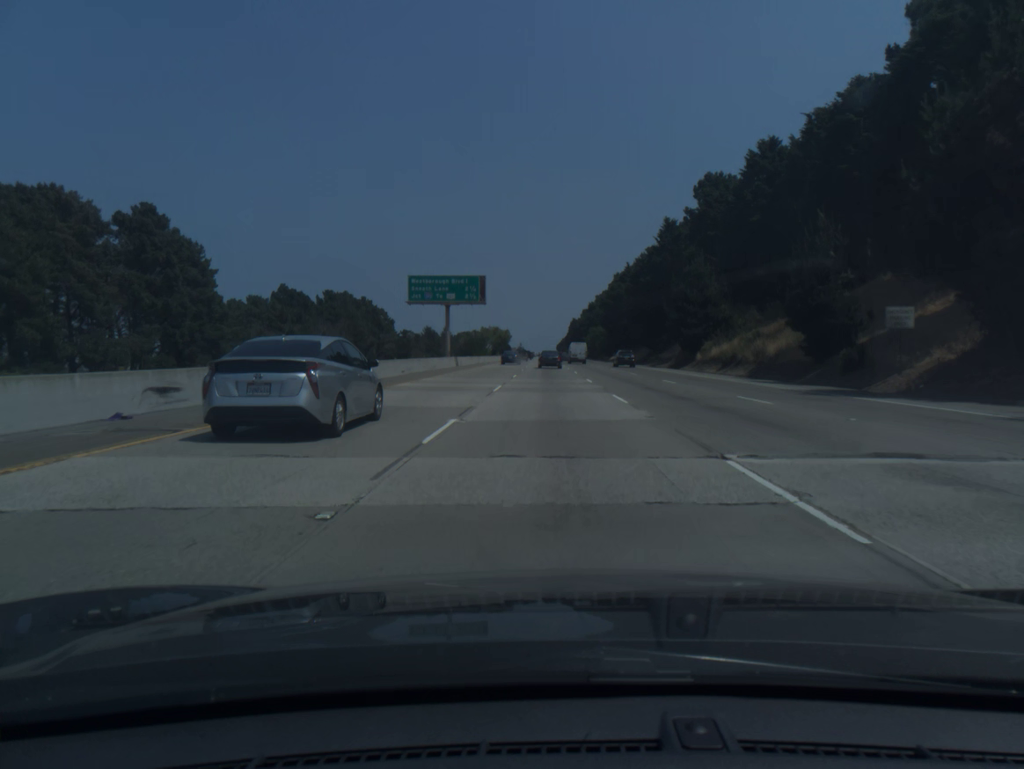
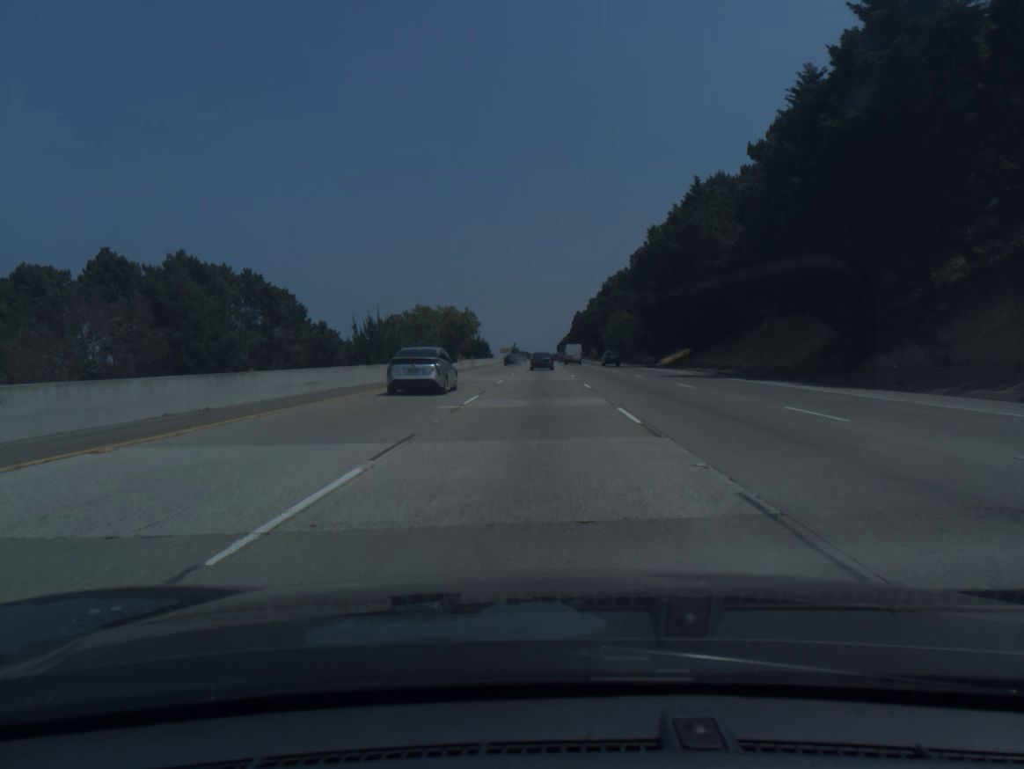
(+0.4, +79.1) m; 0°
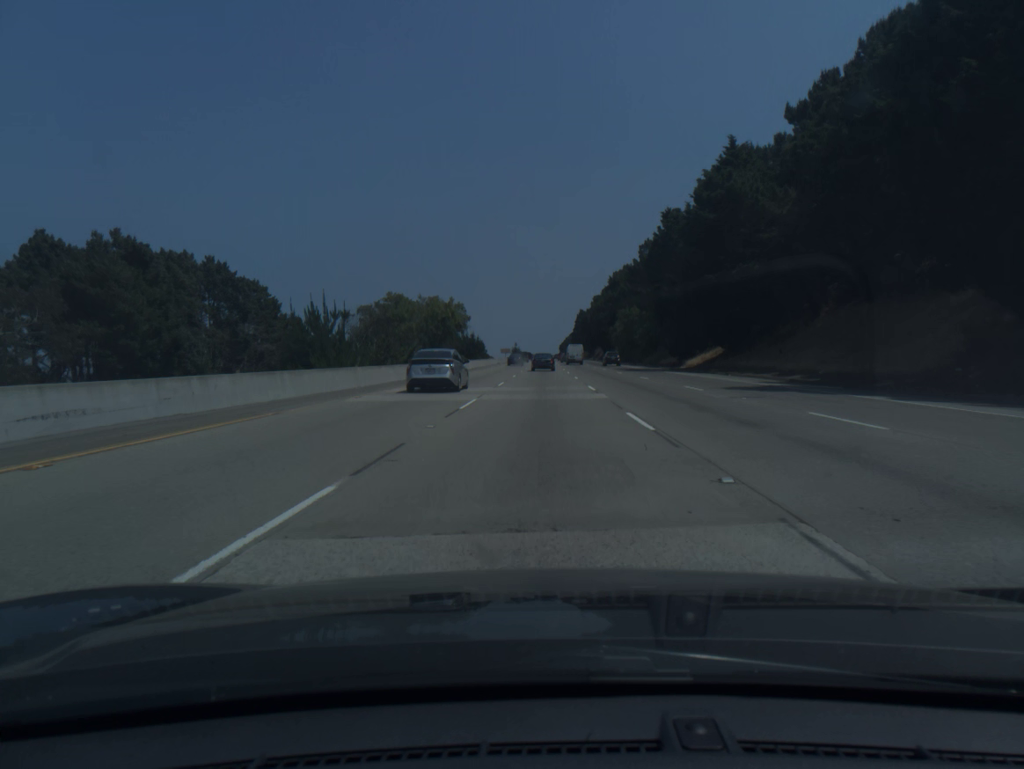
(0.0, +15.9) m; 0°
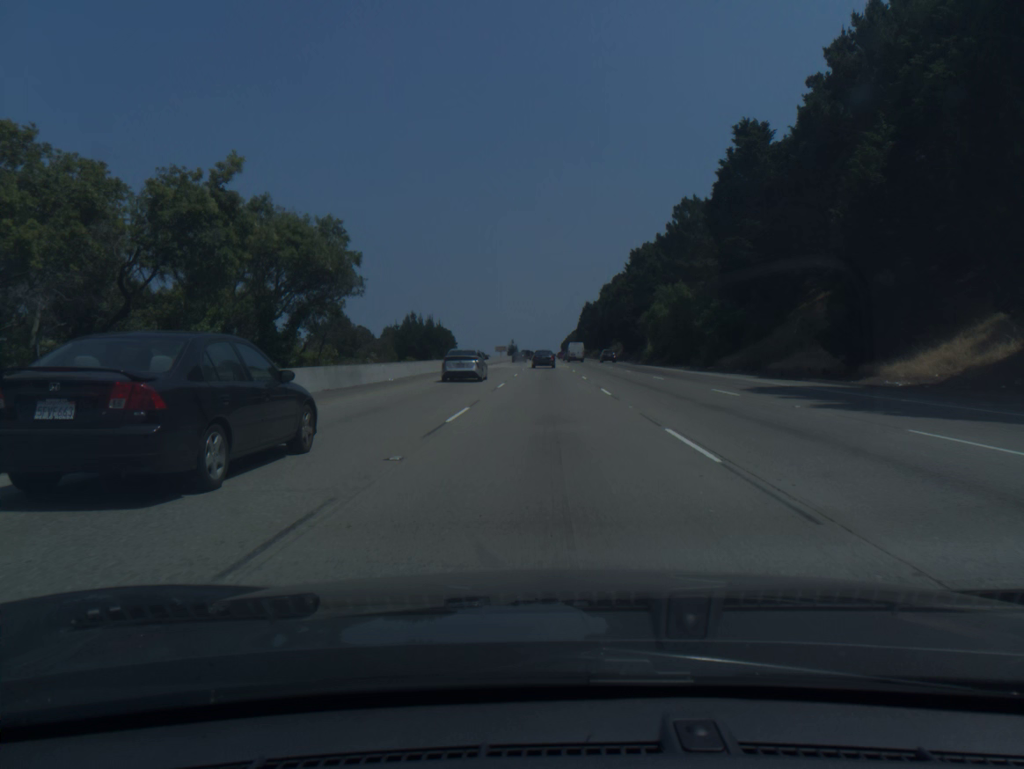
(-0.1, +48.0) m; 0°
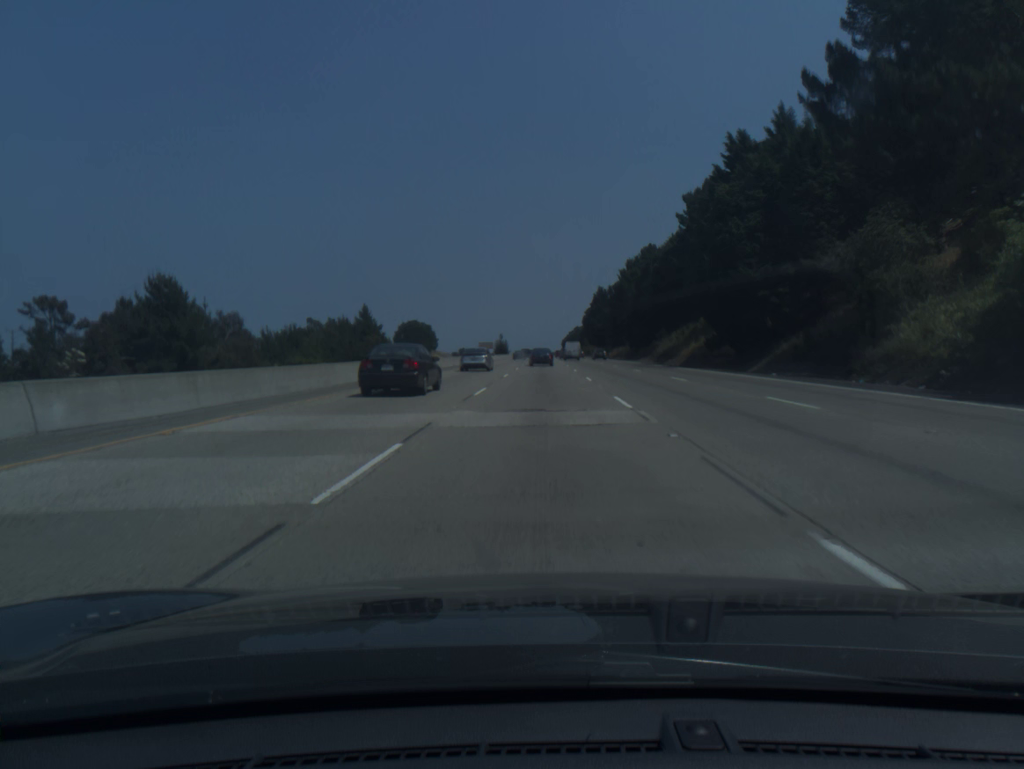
(+0.4, +80.5) m; 0°
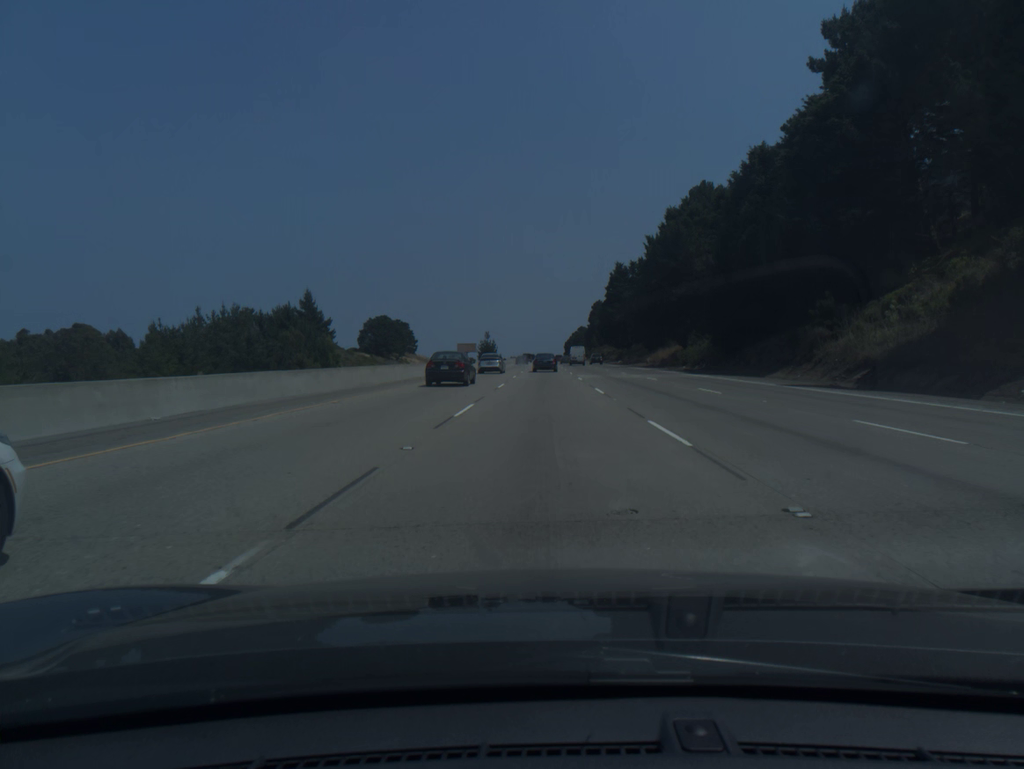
(-0.2, +64.2) m; 0°
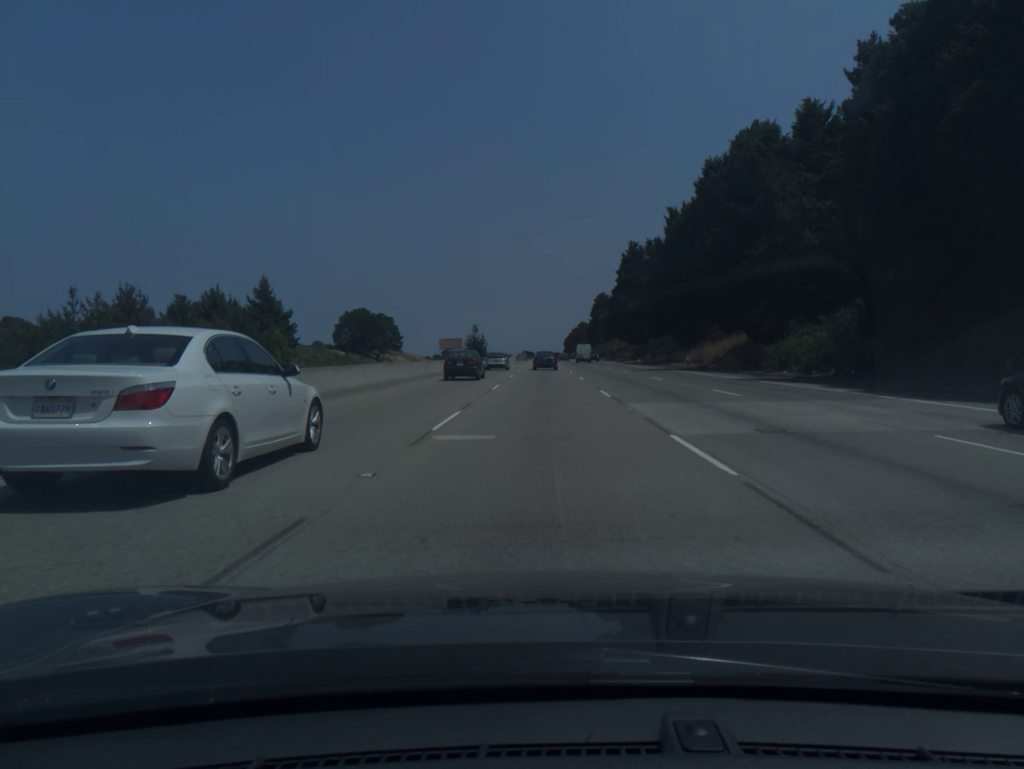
(0.0, +31.9) m; 0°
